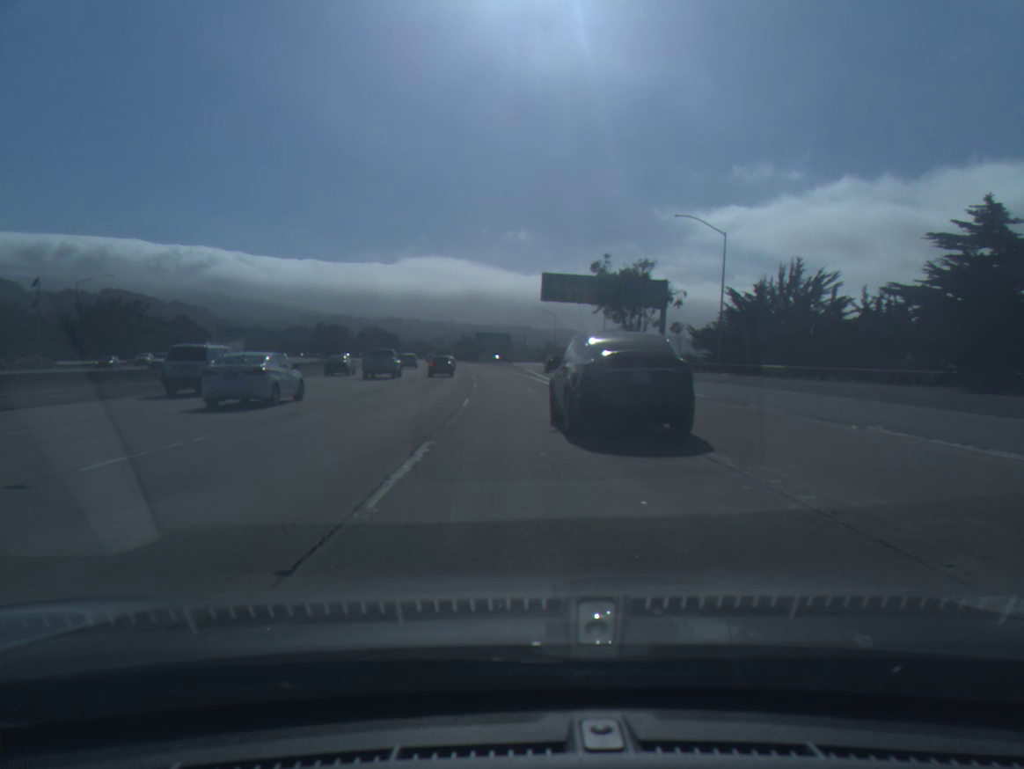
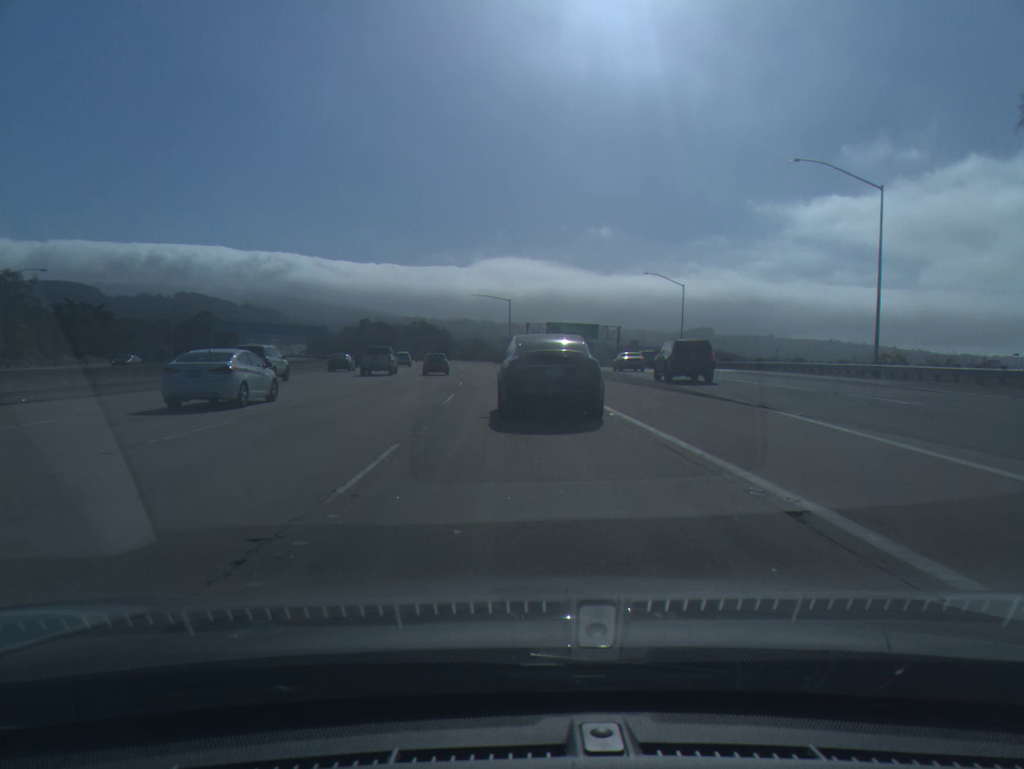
(-3.0, +71.1) m; -5°
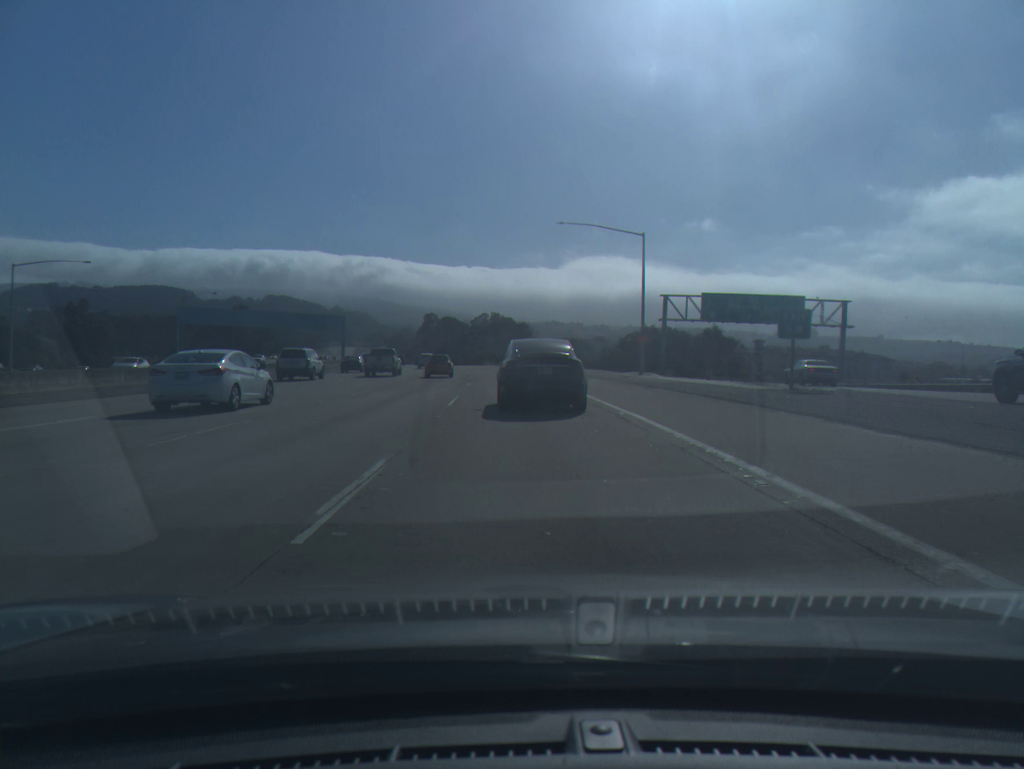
(-4.1, +72.8) m; -6°
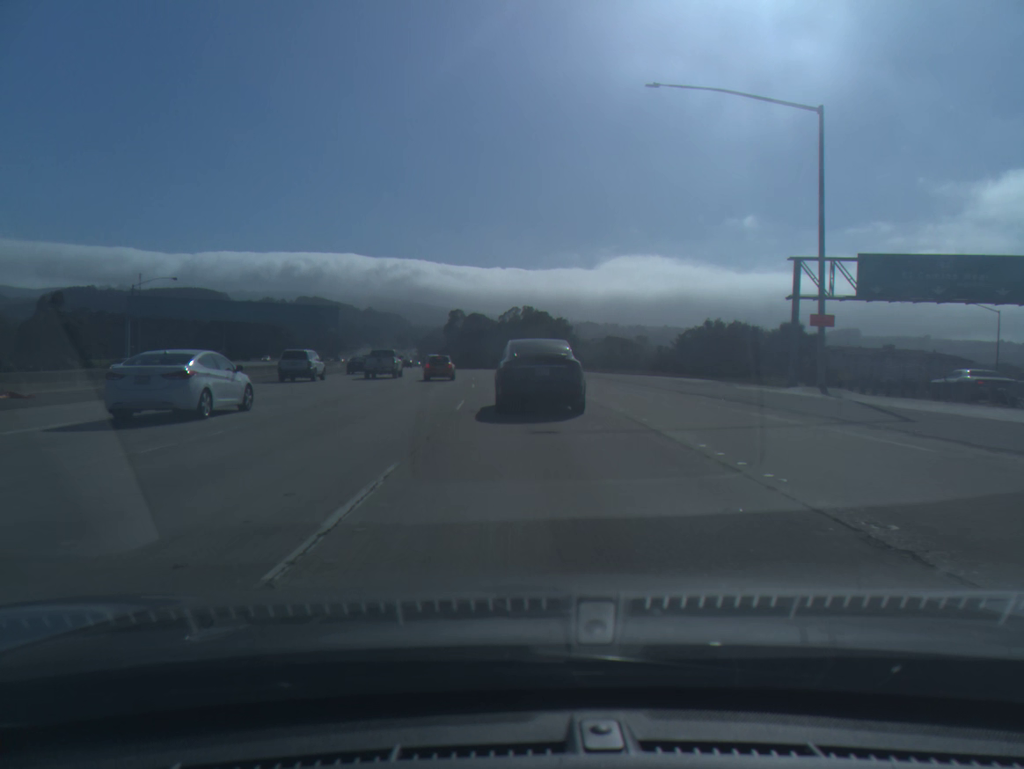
(-0.6, +30.4) m; -2°
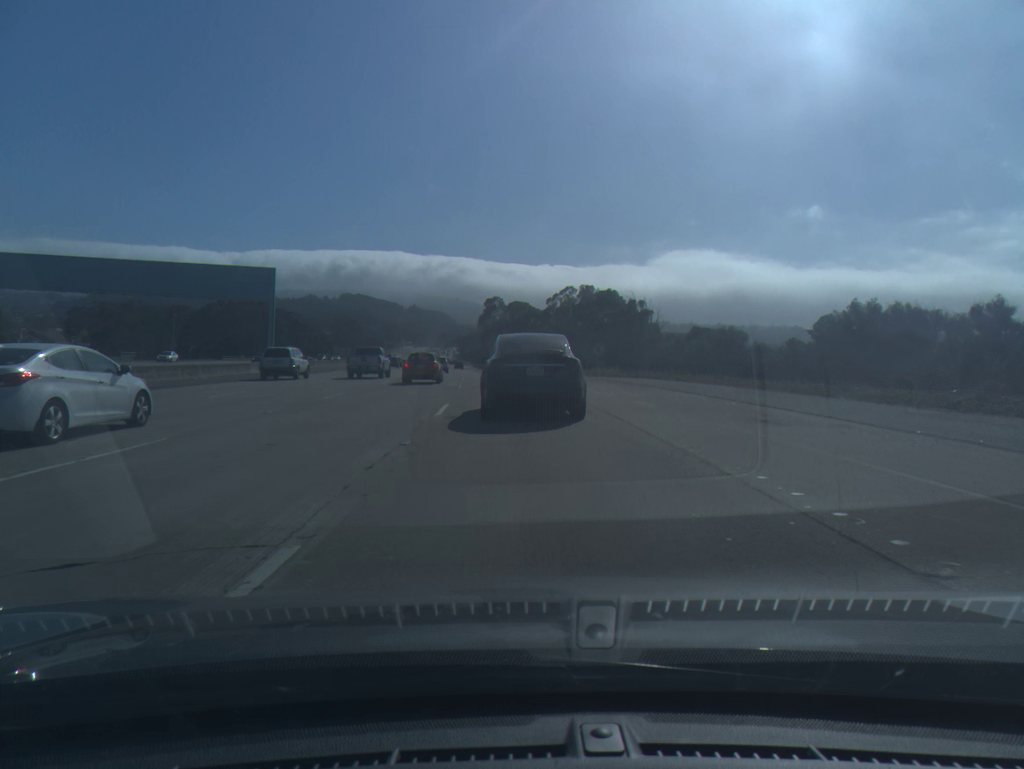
(-1.2, +47.0) m; -3°
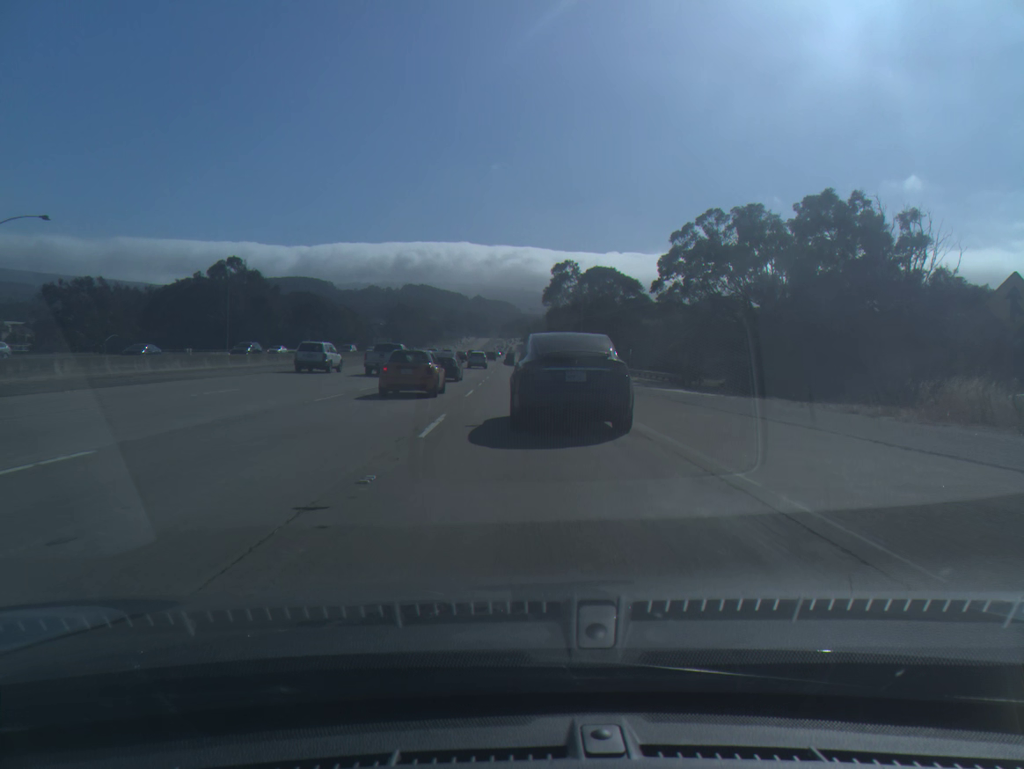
(-2.8, +60.7) m; -5°
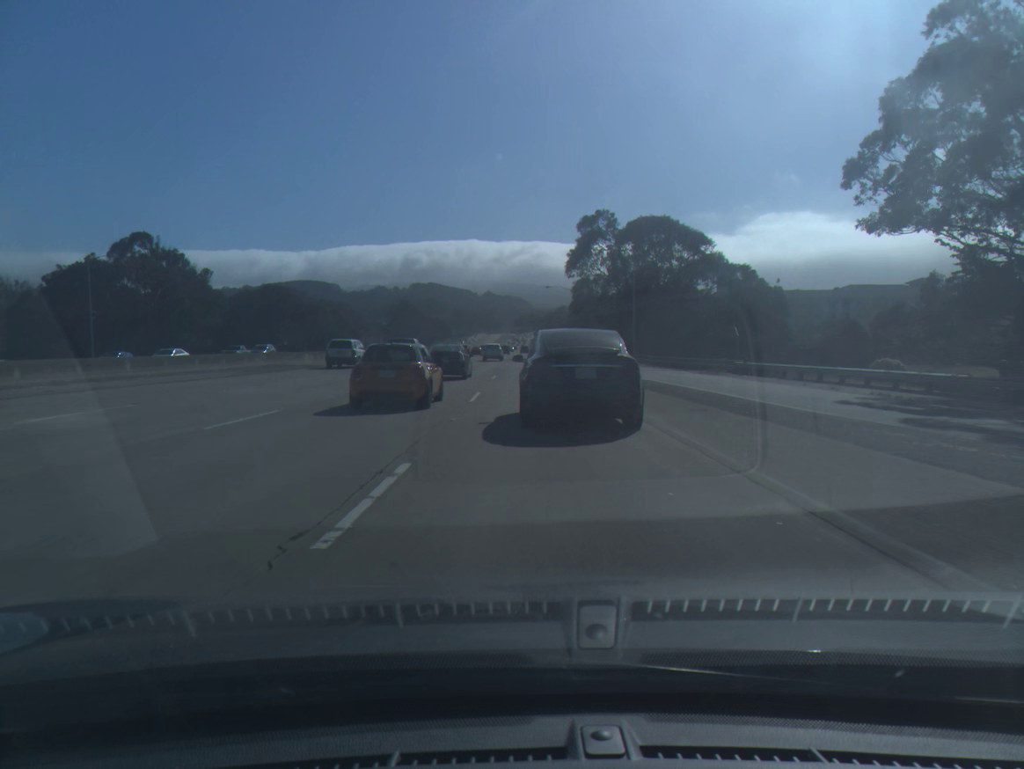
(-0.6, +43.8) m; -1°
